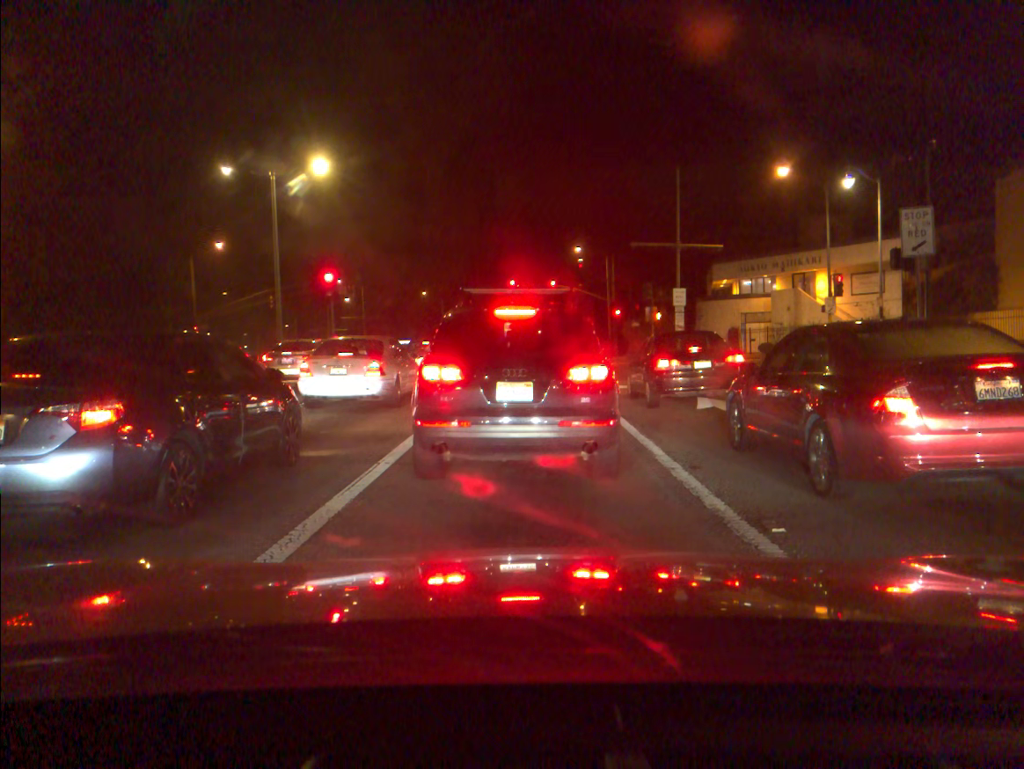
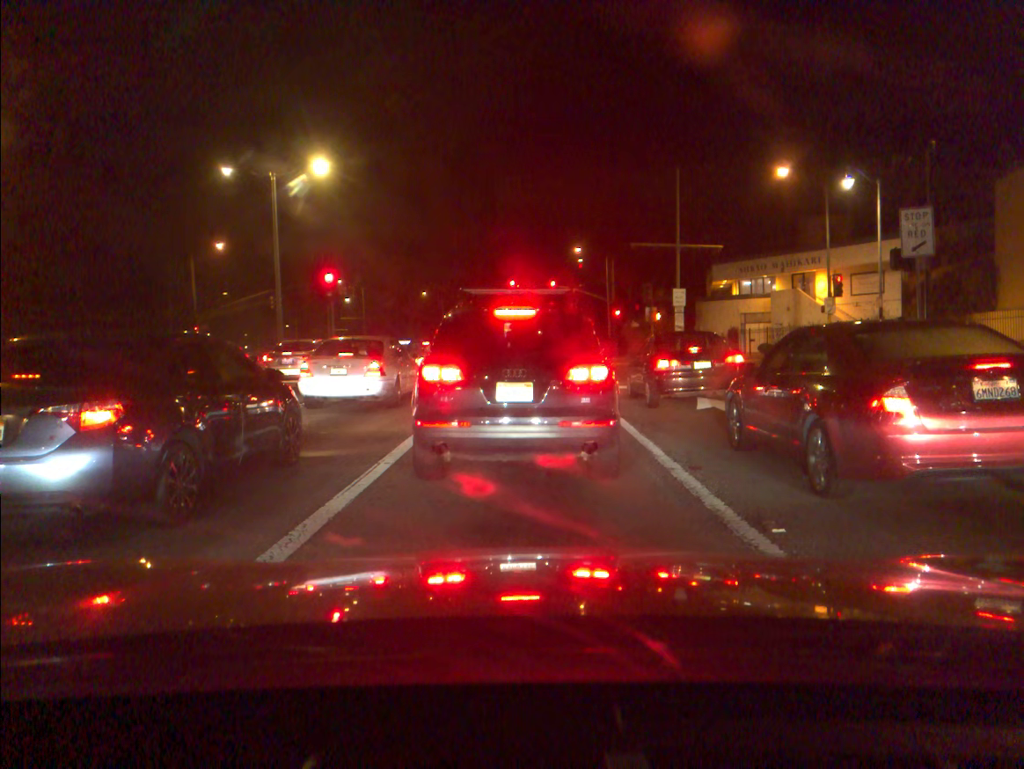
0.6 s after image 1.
(0.0, 0.0) m; 0°
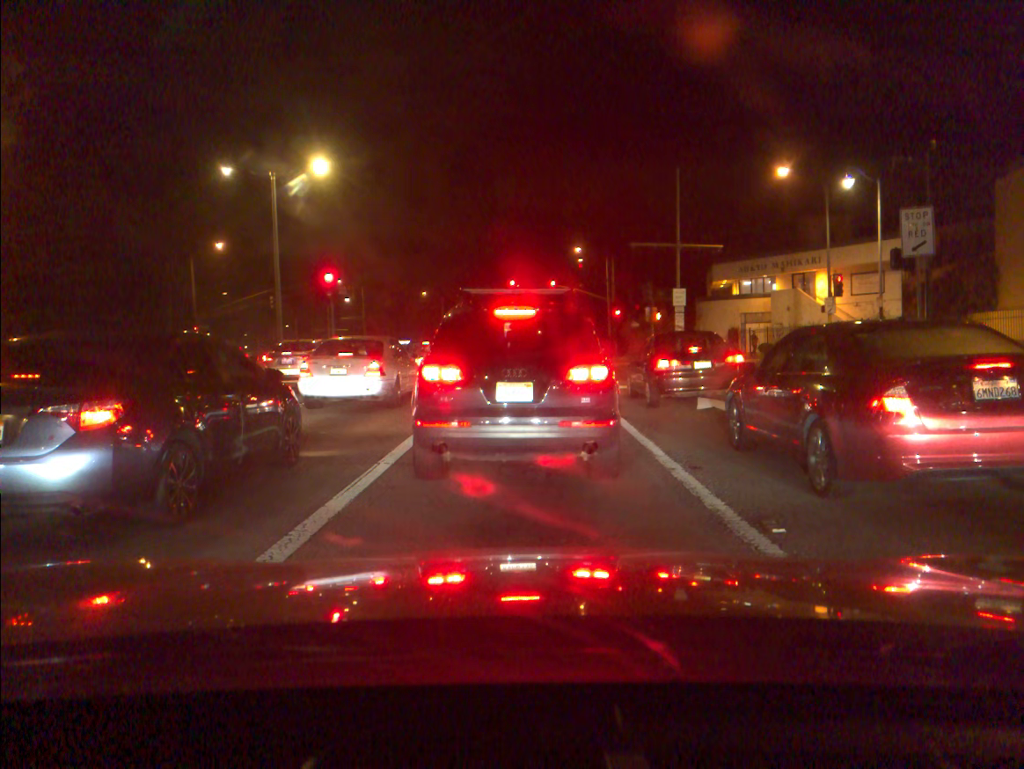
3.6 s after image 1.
(0.0, 0.0) m; 0°
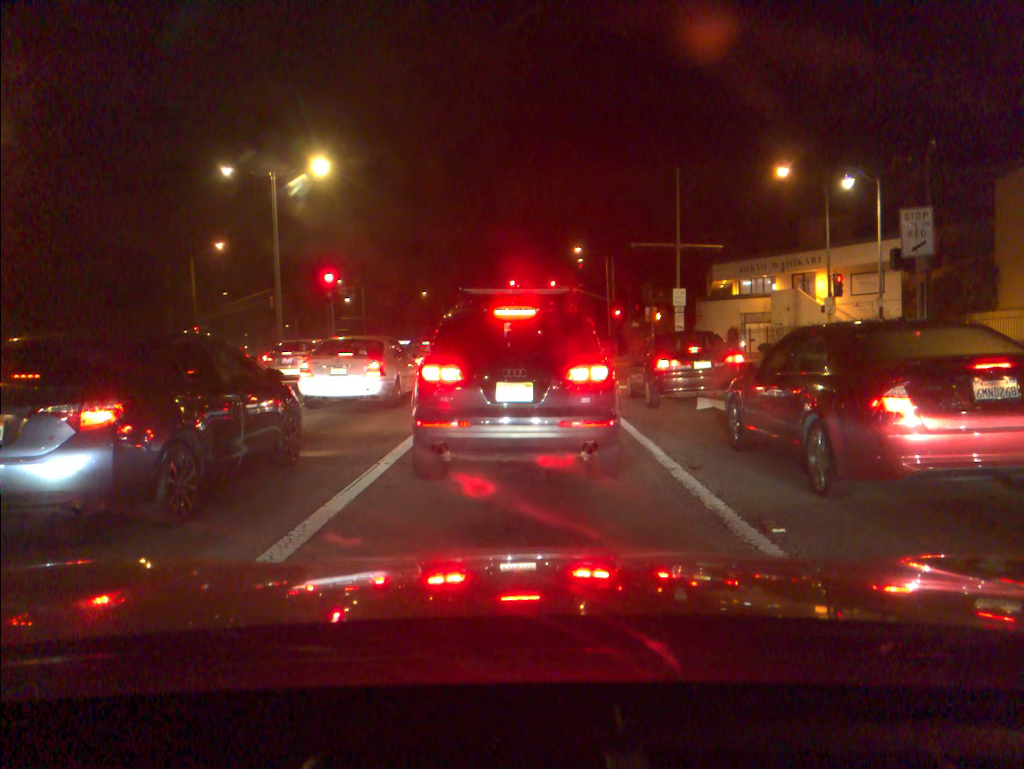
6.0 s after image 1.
(0.0, 0.0) m; 0°
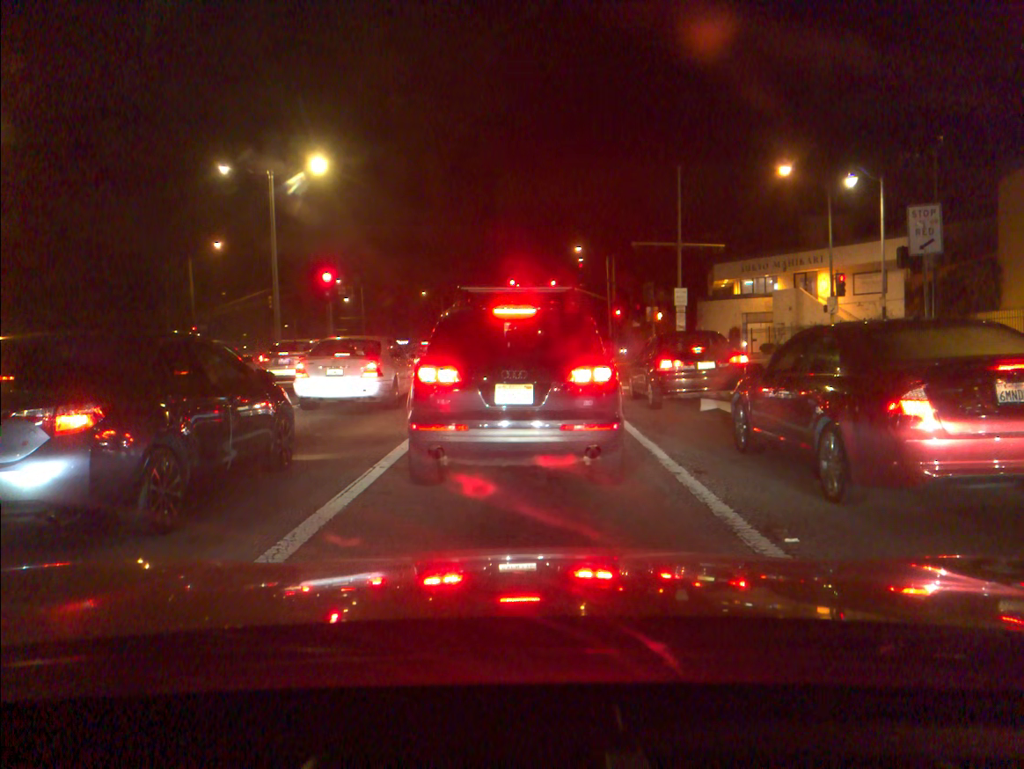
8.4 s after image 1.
(0.0, +0.3) m; 0°
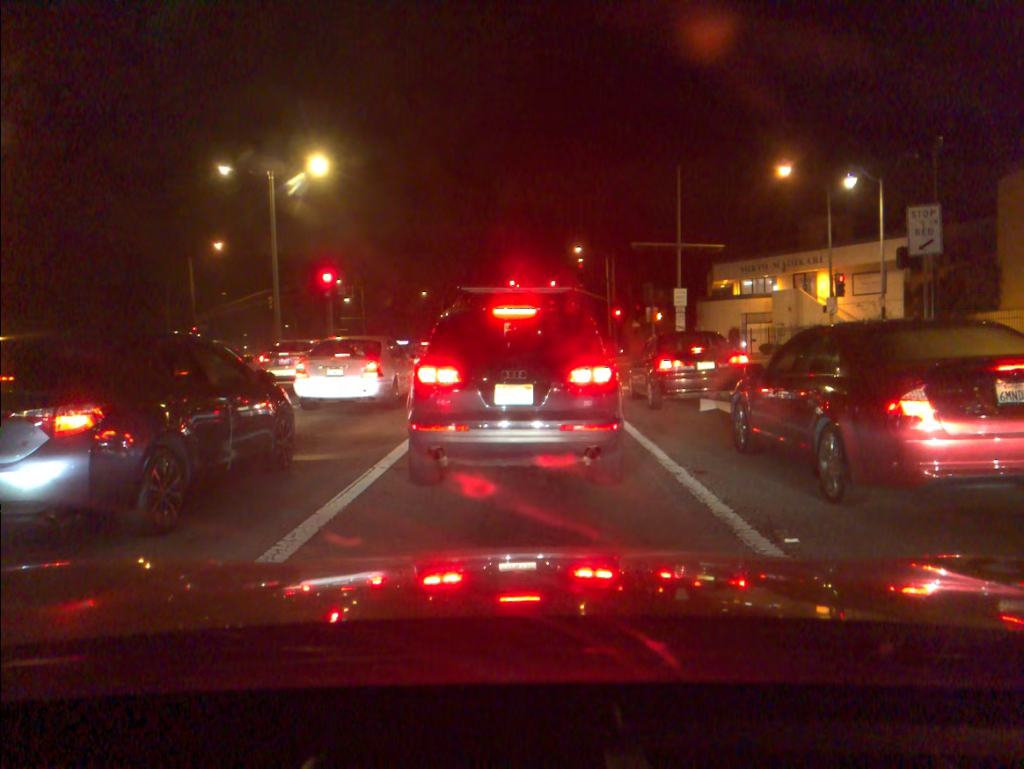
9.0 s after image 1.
(0.0, 0.0) m; 0°
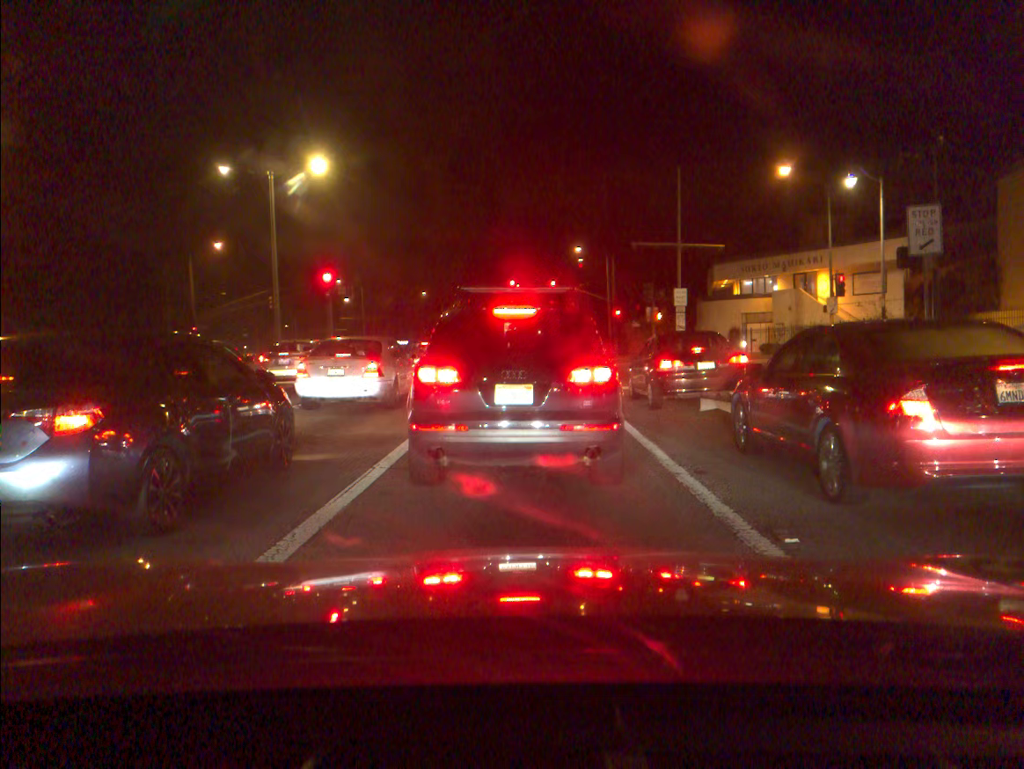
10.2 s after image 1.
(0.0, 0.0) m; 0°
